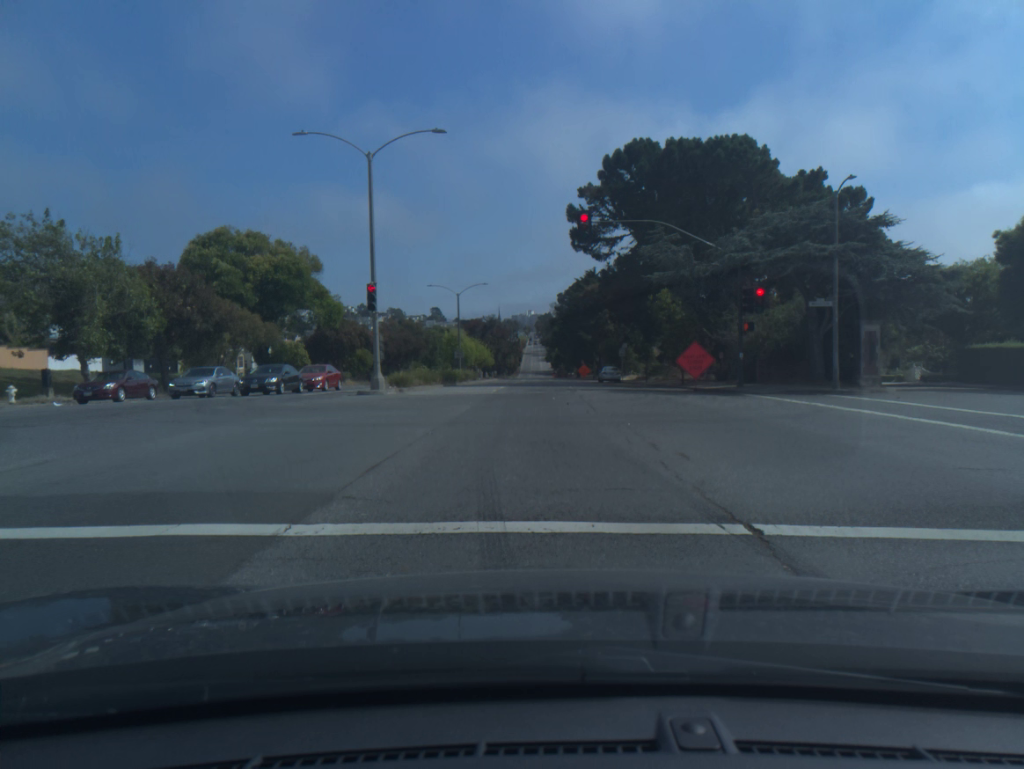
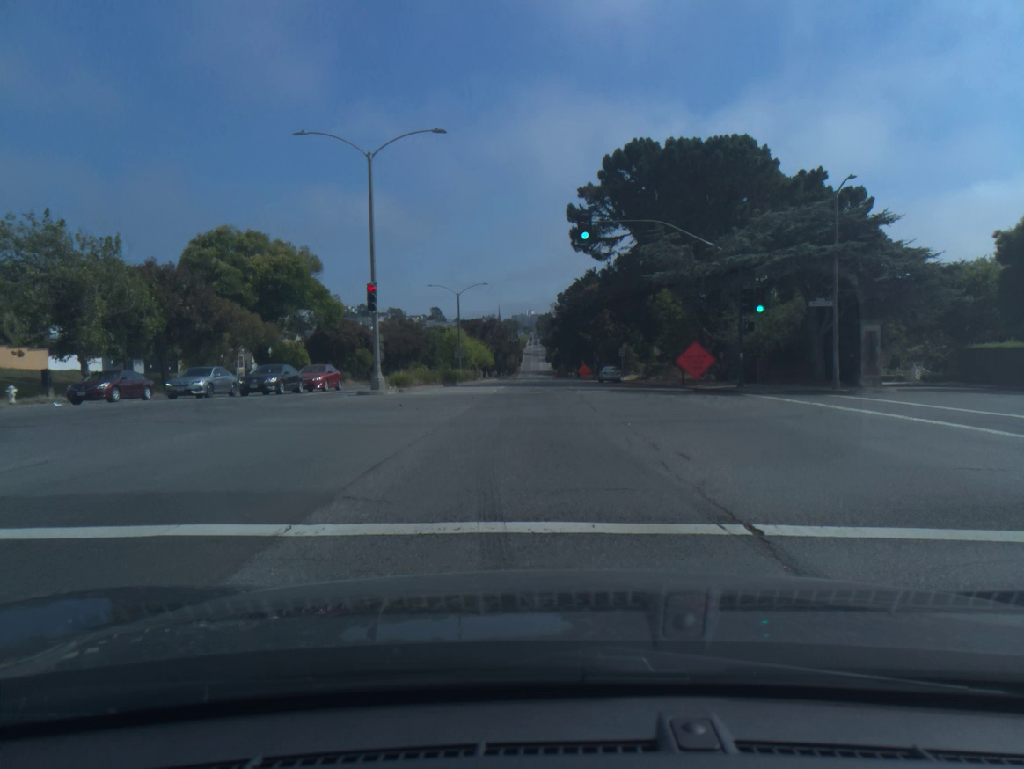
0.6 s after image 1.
(0.0, 0.0) m; 0°
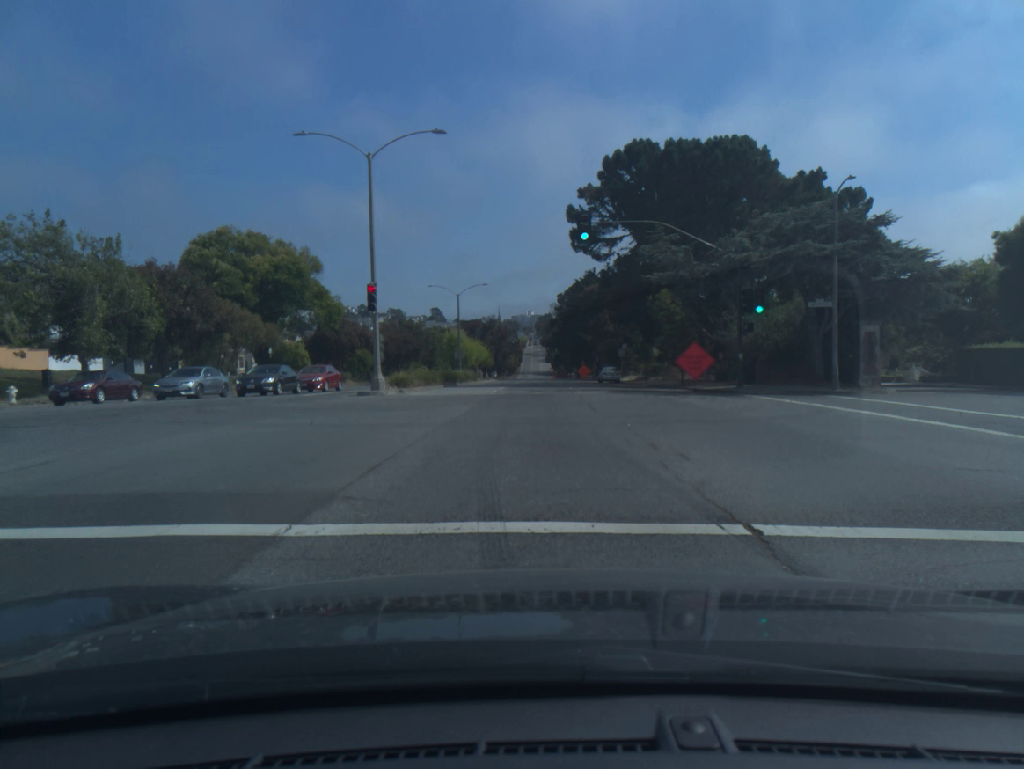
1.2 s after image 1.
(0.0, 0.0) m; 0°
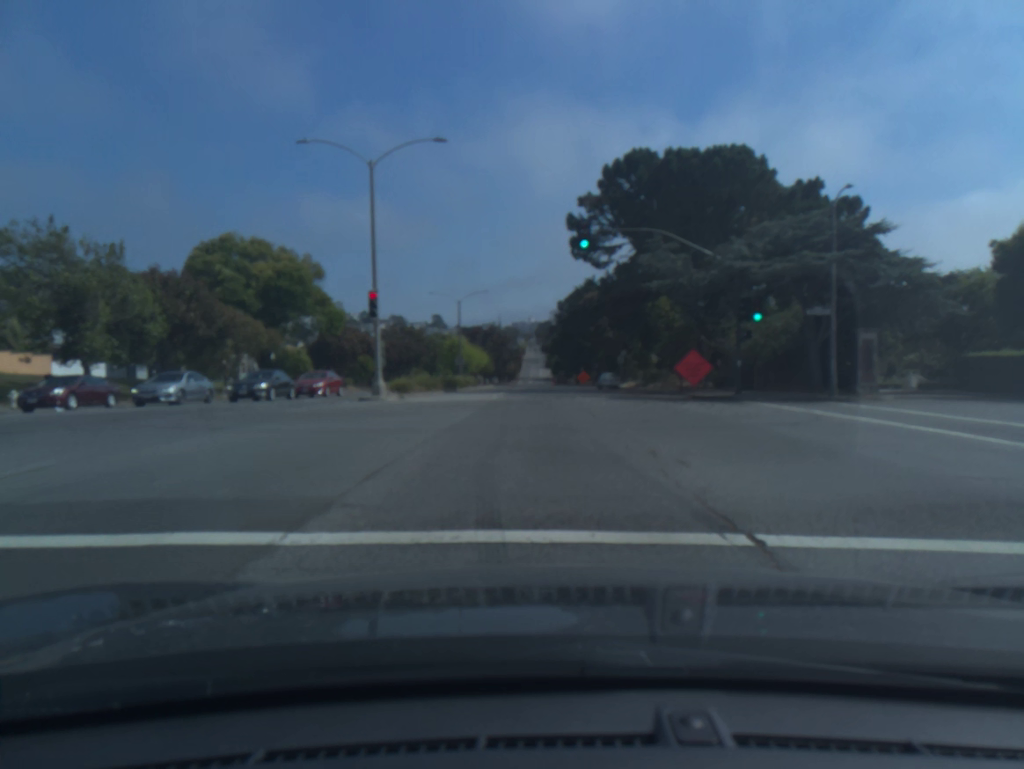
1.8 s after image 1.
(0.0, +0.1) m; 0°
